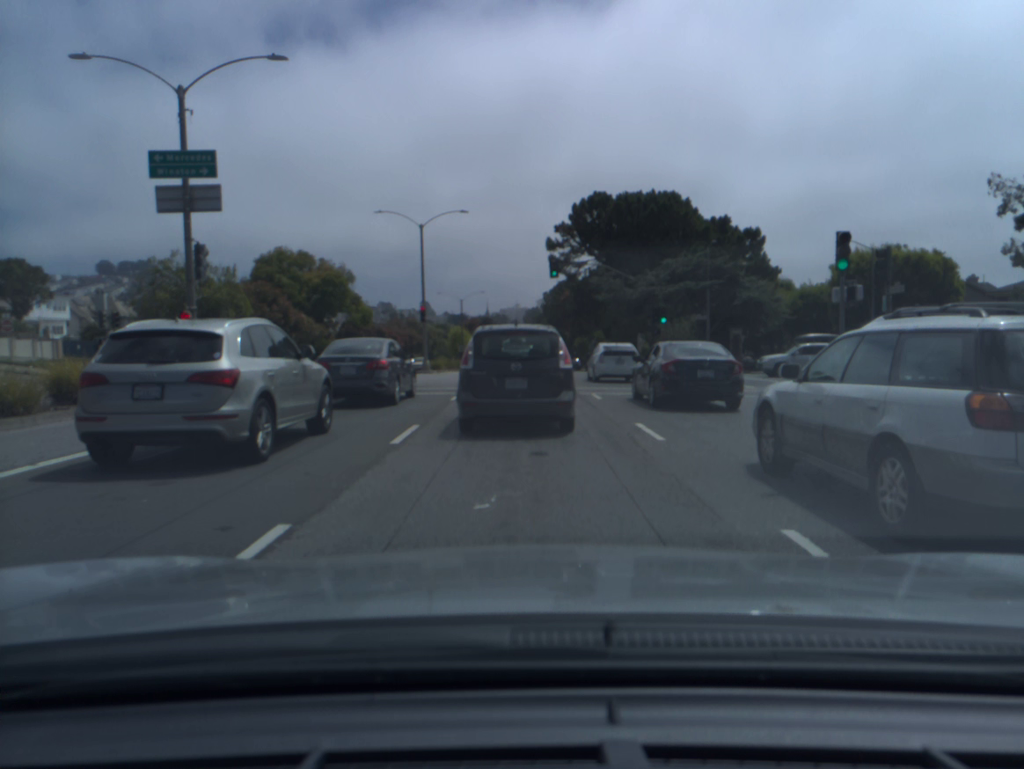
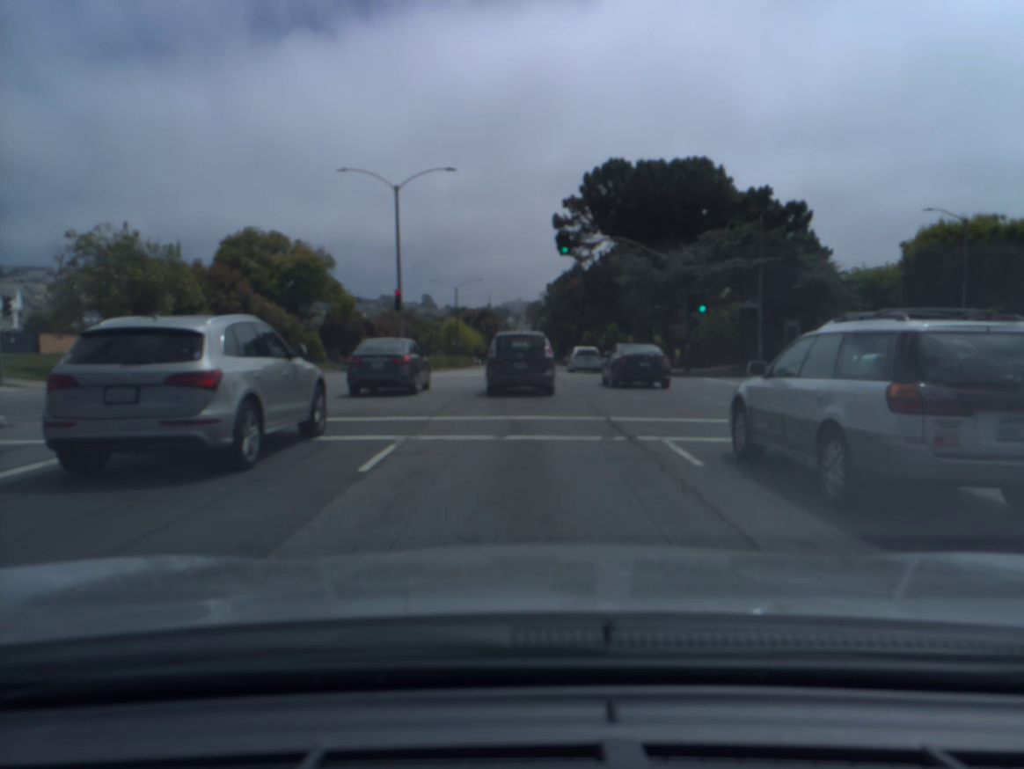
(0.0, +10.4) m; 0°
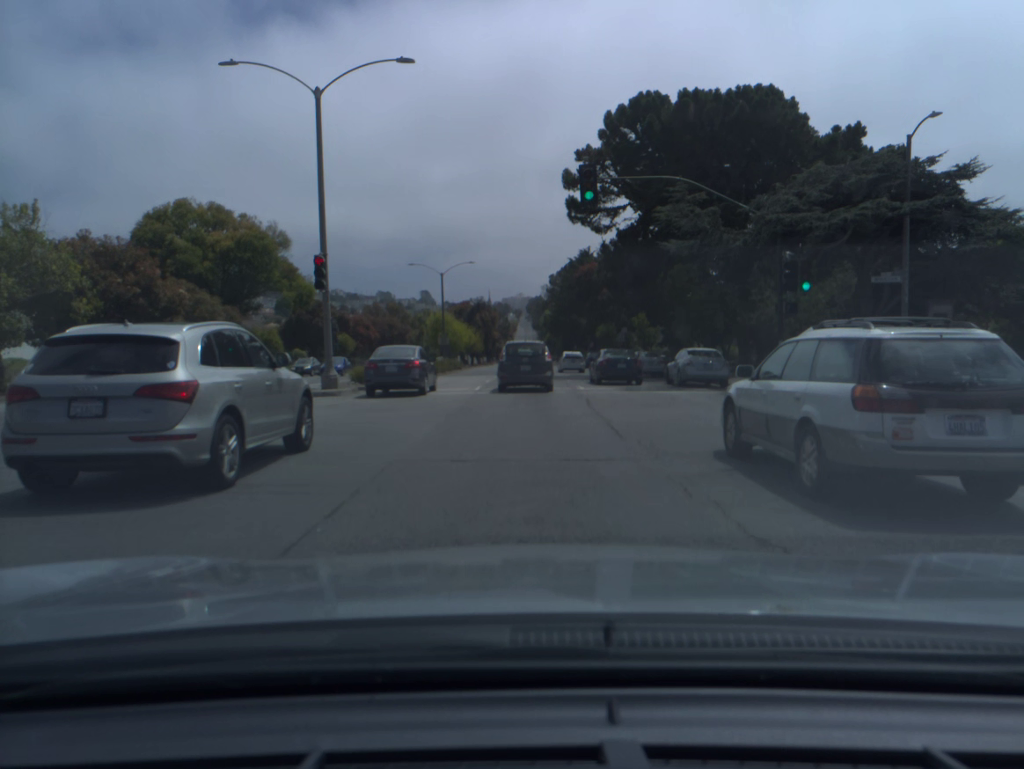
(0.0, +14.4) m; 0°
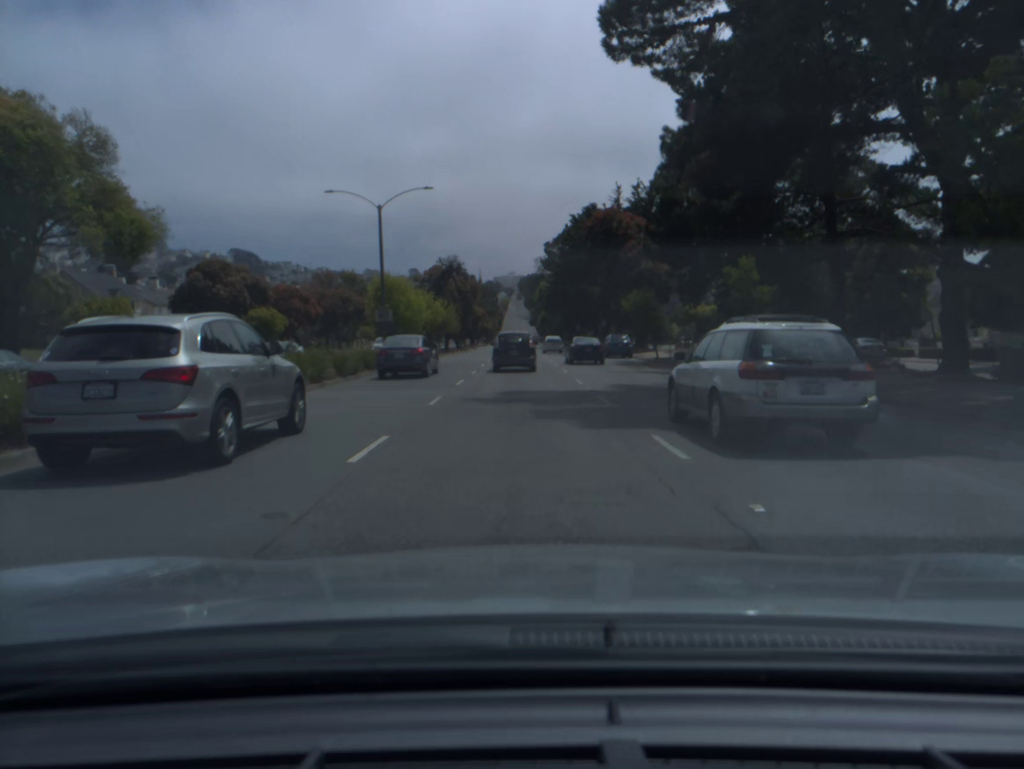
(+0.1, +25.7) m; +1°
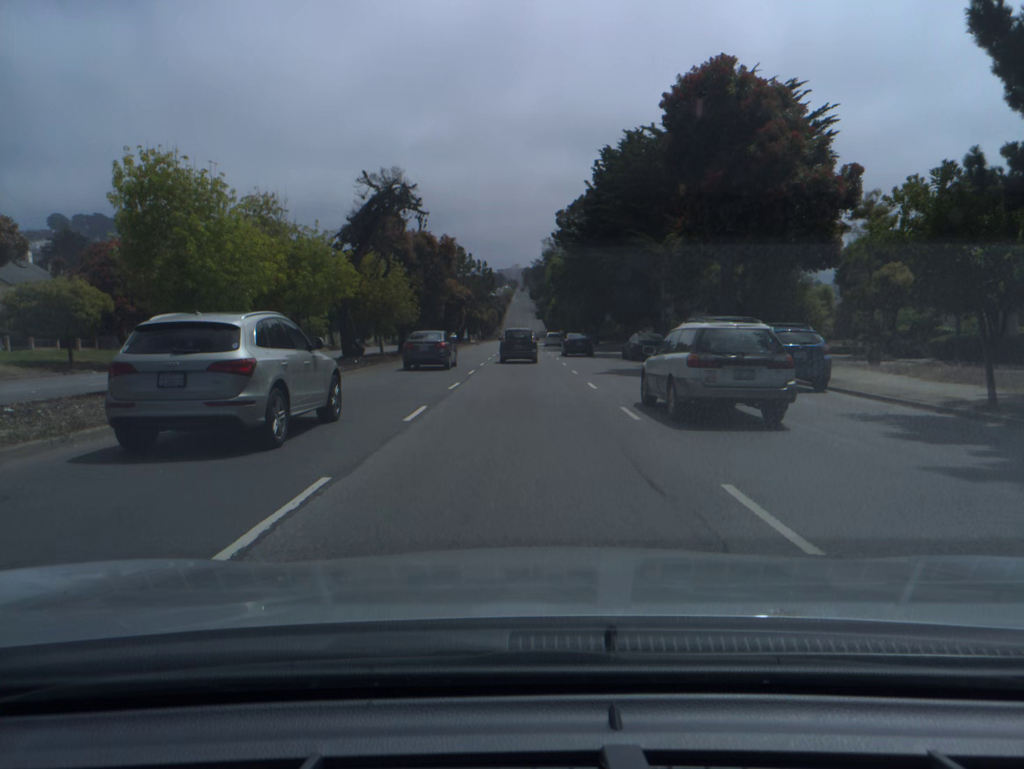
(-0.3, +32.6) m; -1°
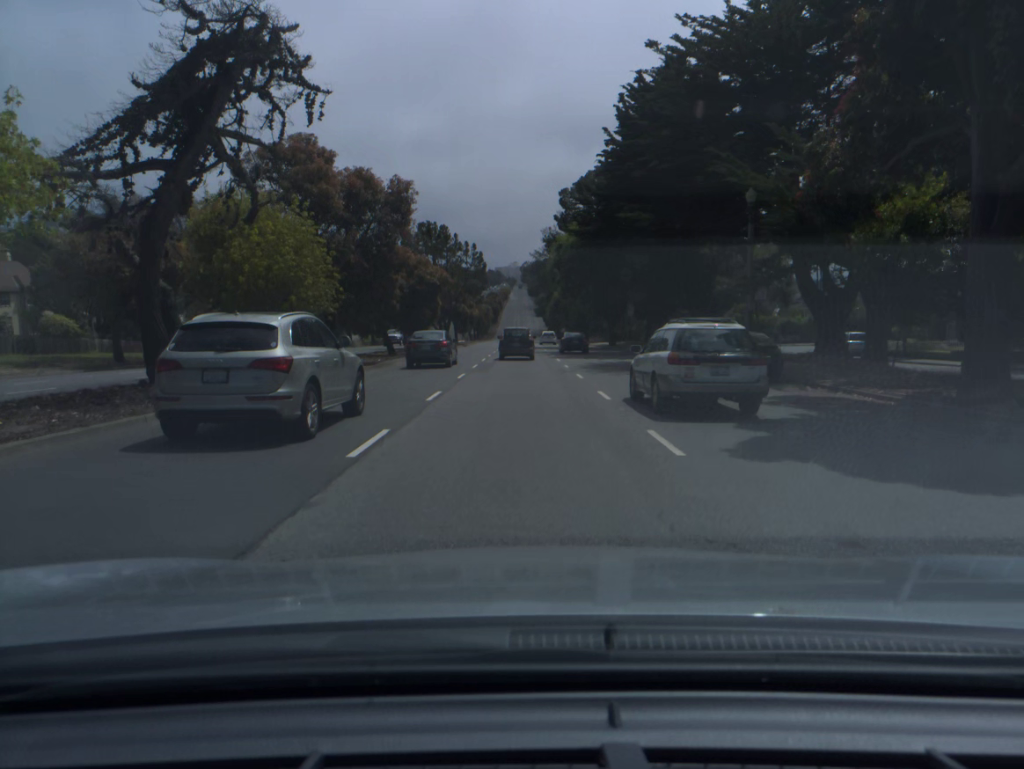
(+0.1, +18.4) m; 0°
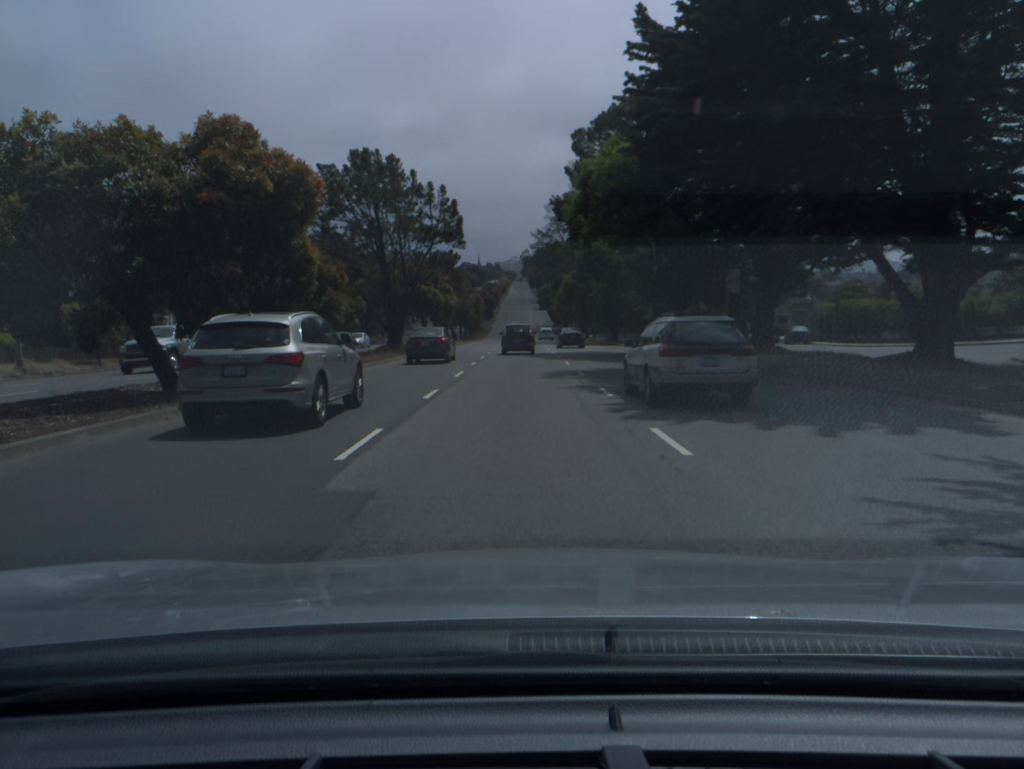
(0.0, +29.5) m; 0°
